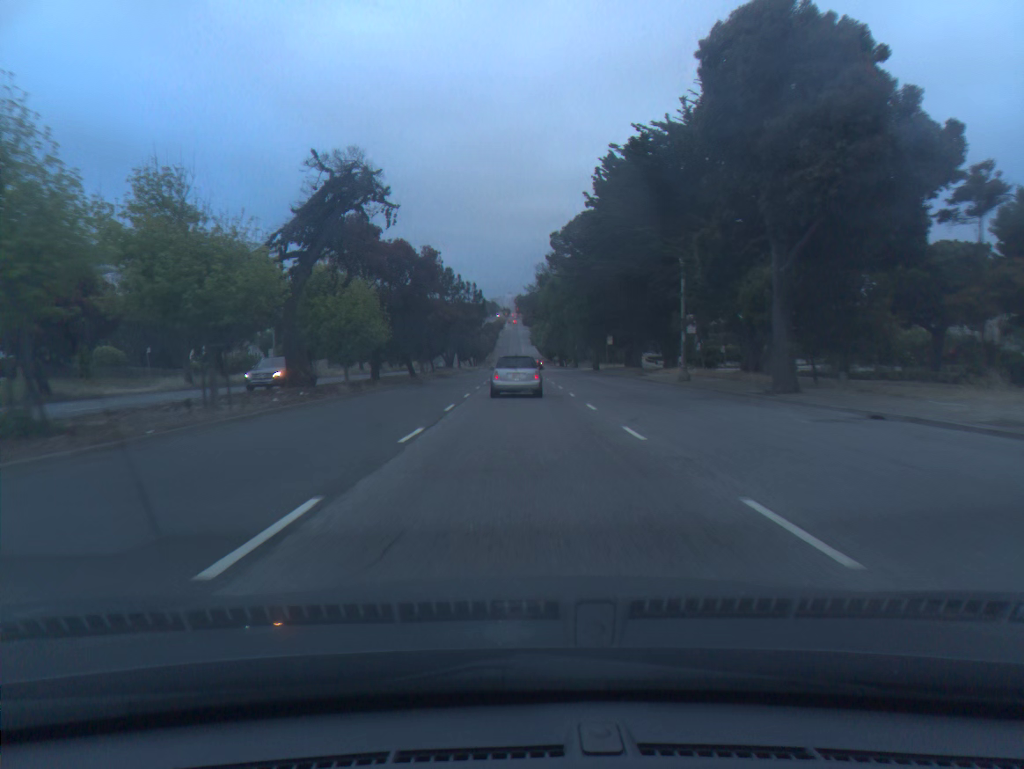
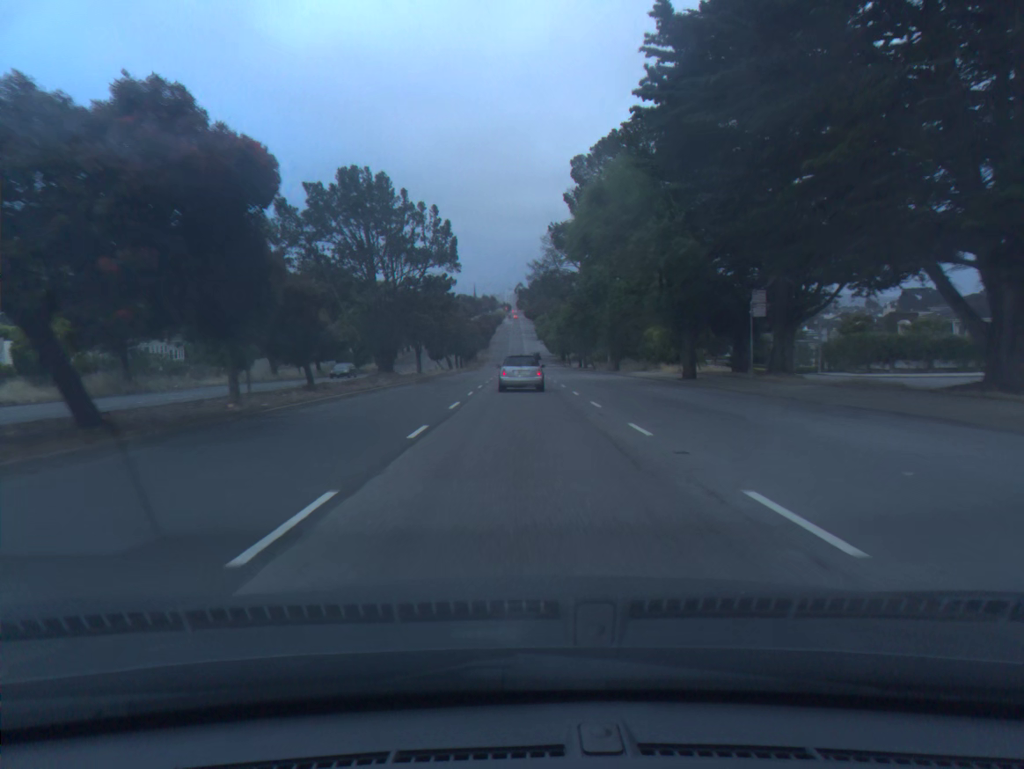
(-0.2, +43.8) m; 0°
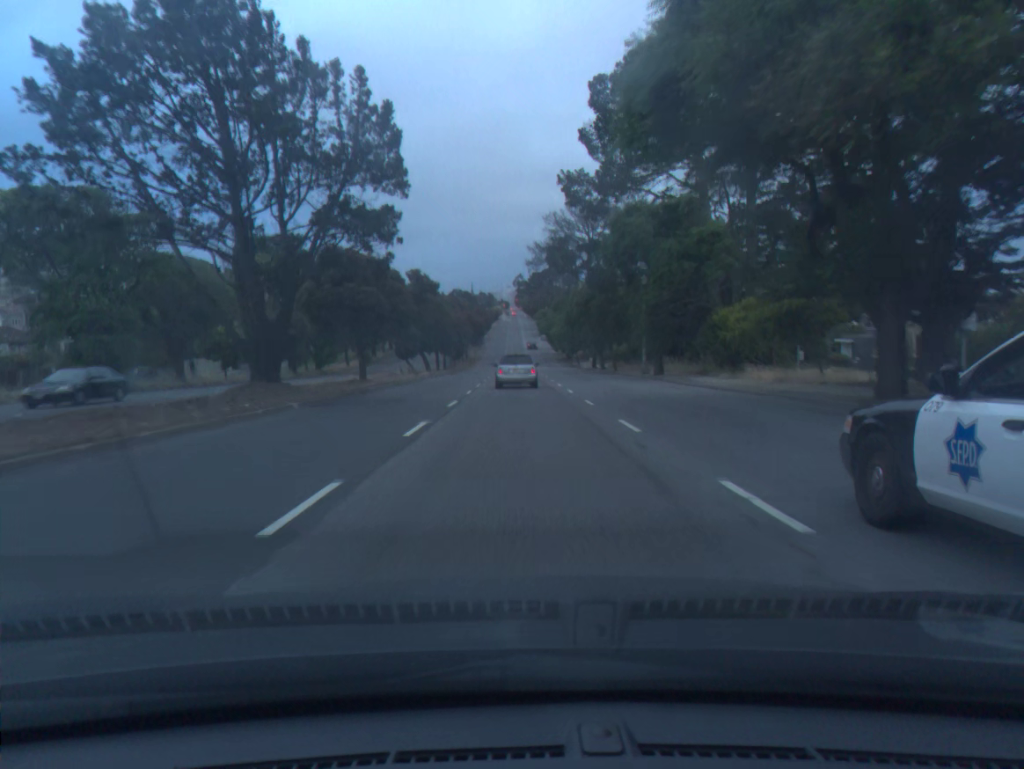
(+0.1, +21.1) m; 0°
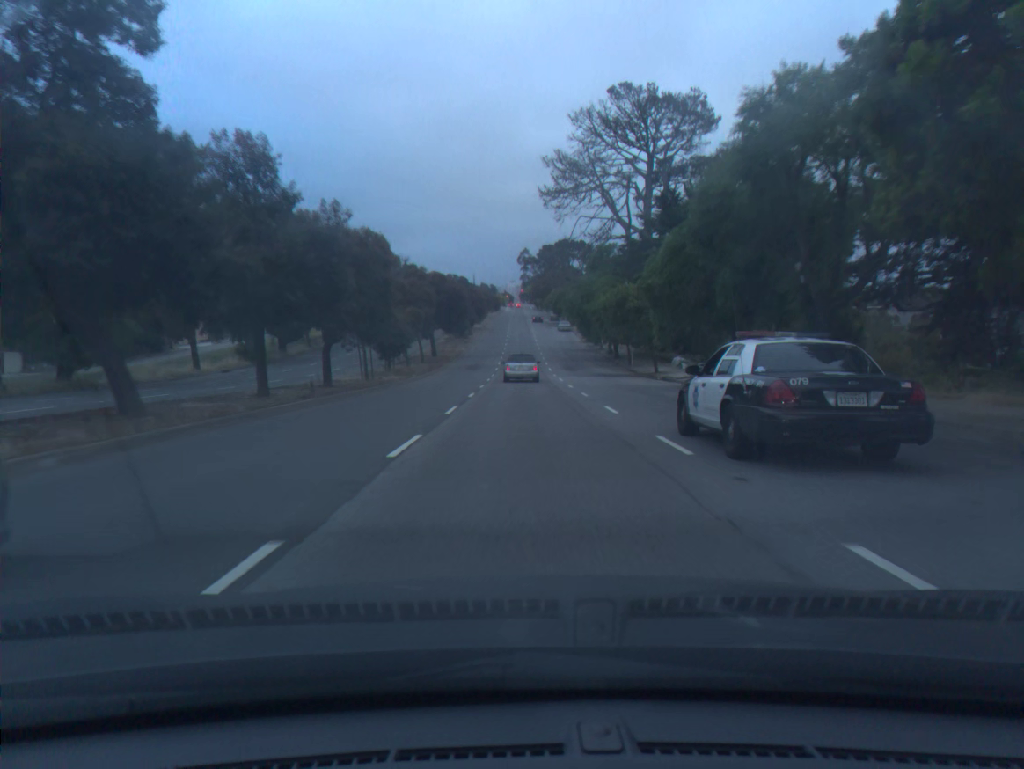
(-0.3, +53.6) m; 0°
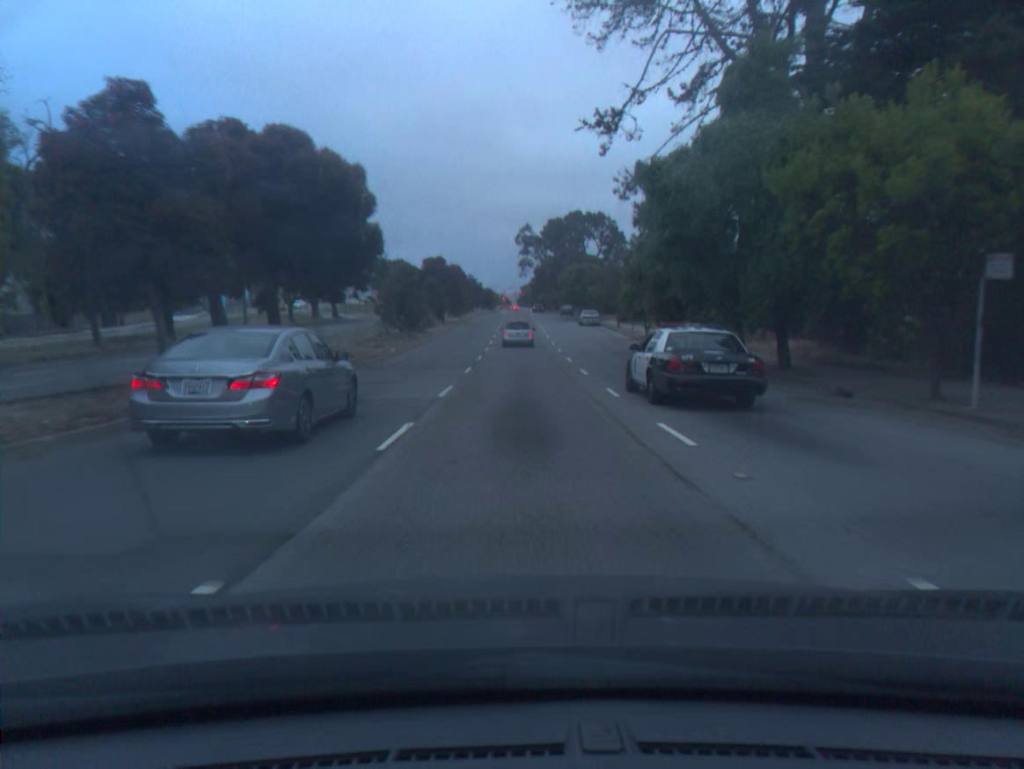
(+0.1, +44.0) m; 0°
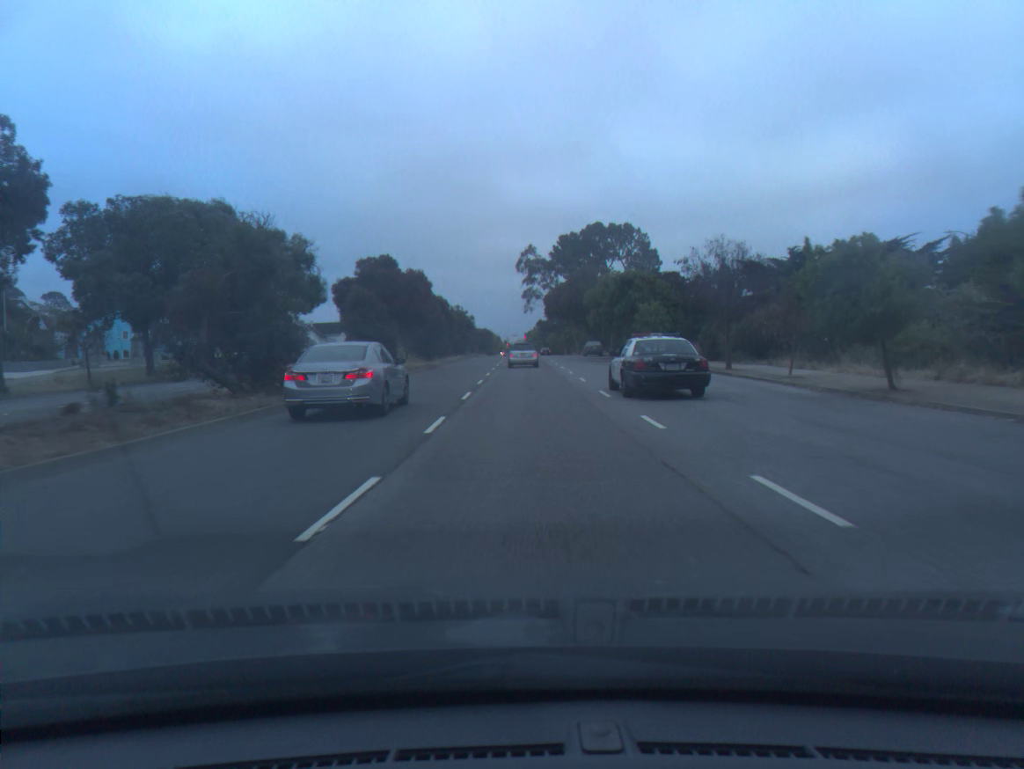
(0.0, +32.9) m; 0°
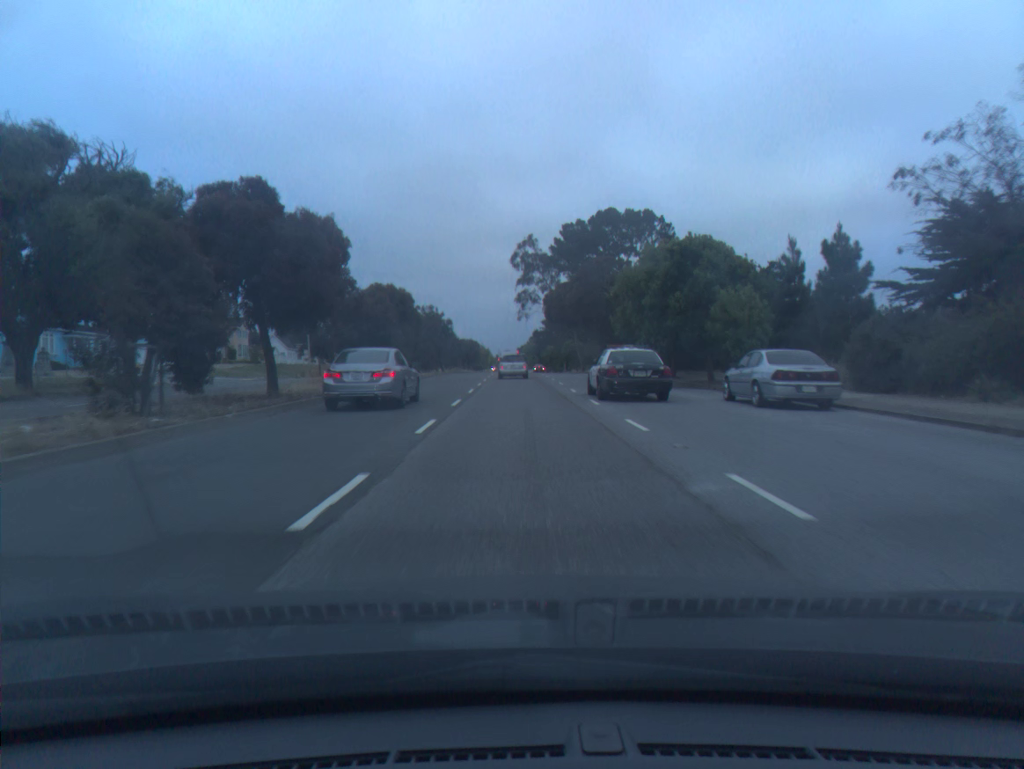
(+0.1, +21.3) m; +1°
